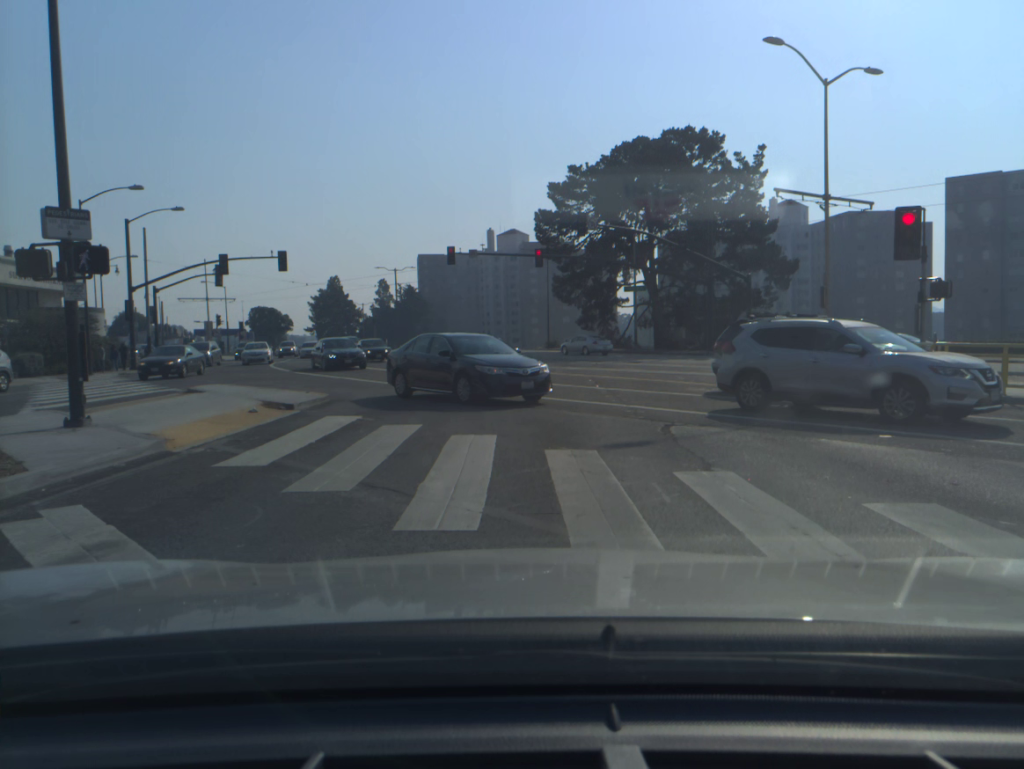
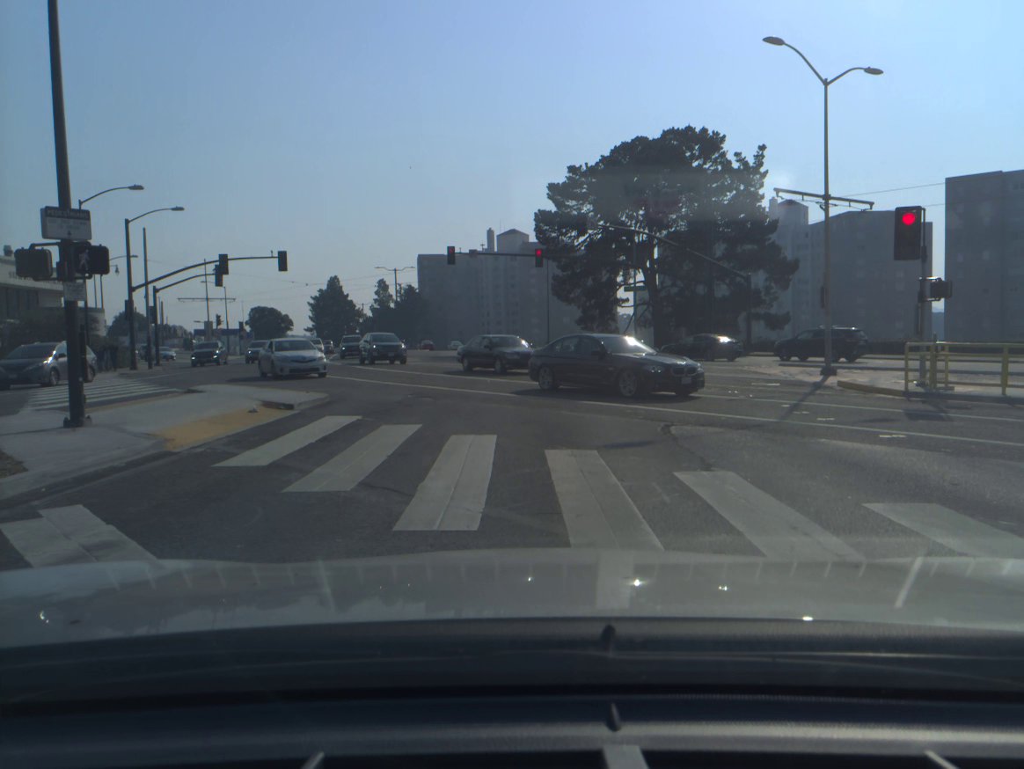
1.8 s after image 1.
(0.0, 0.0) m; 0°
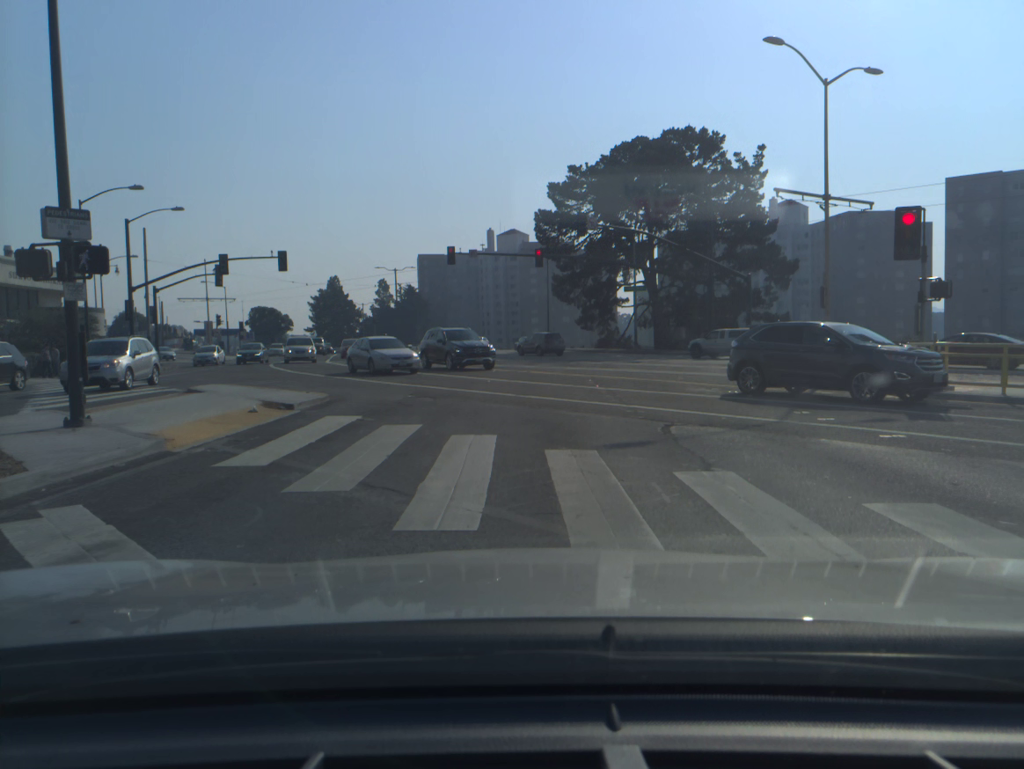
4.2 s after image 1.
(0.0, 0.0) m; 0°
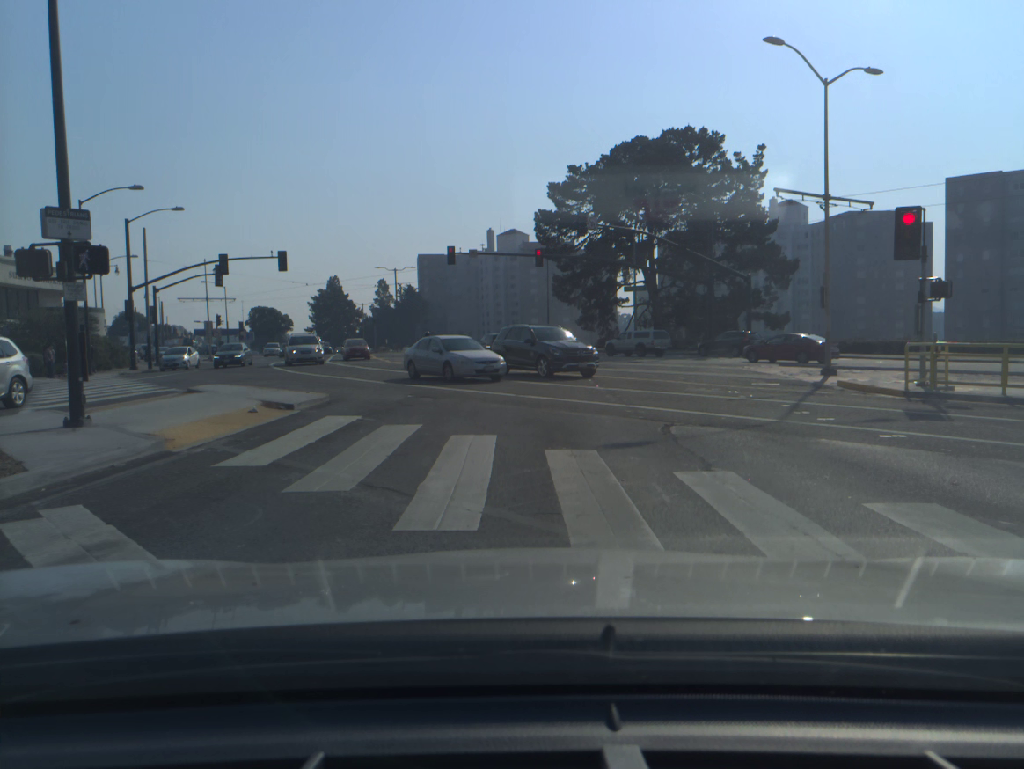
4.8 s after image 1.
(0.0, 0.0) m; 0°
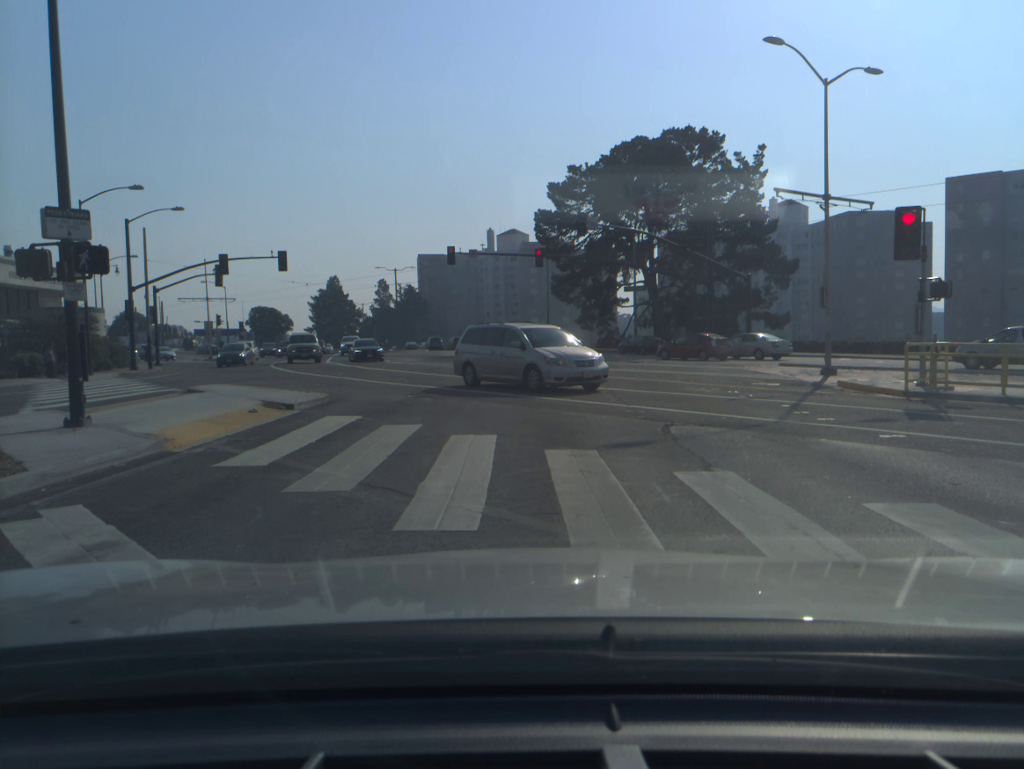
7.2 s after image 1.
(0.0, 0.0) m; 0°
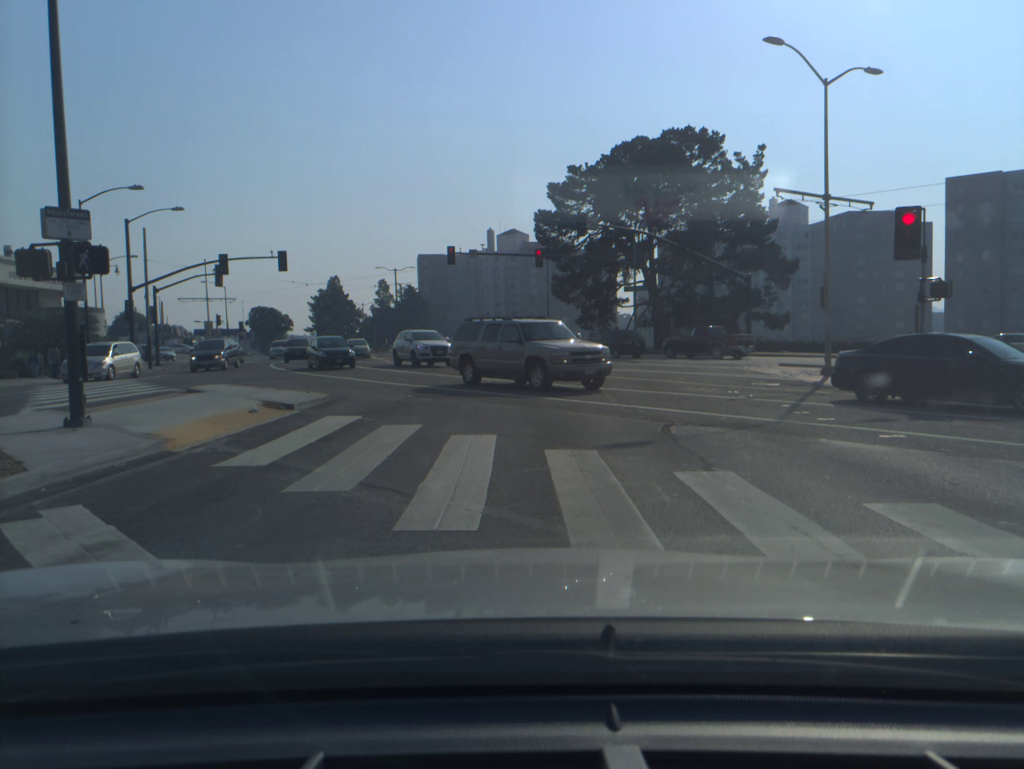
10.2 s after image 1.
(0.0, 0.0) m; 0°
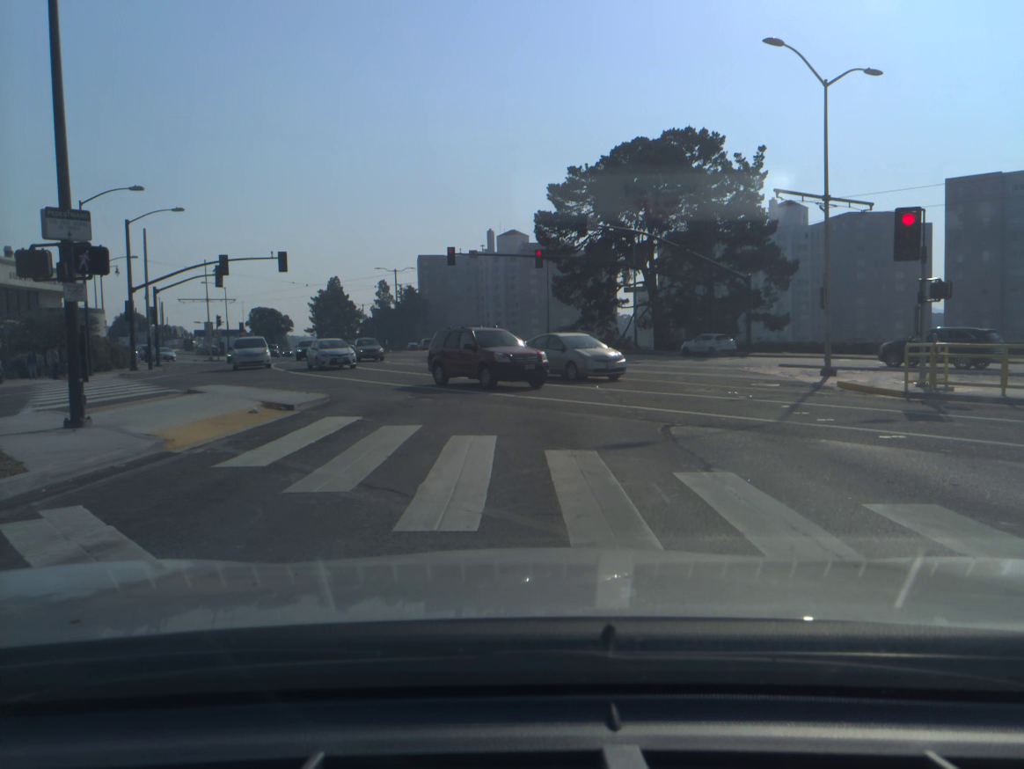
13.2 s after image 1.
(0.0, 0.0) m; 0°
